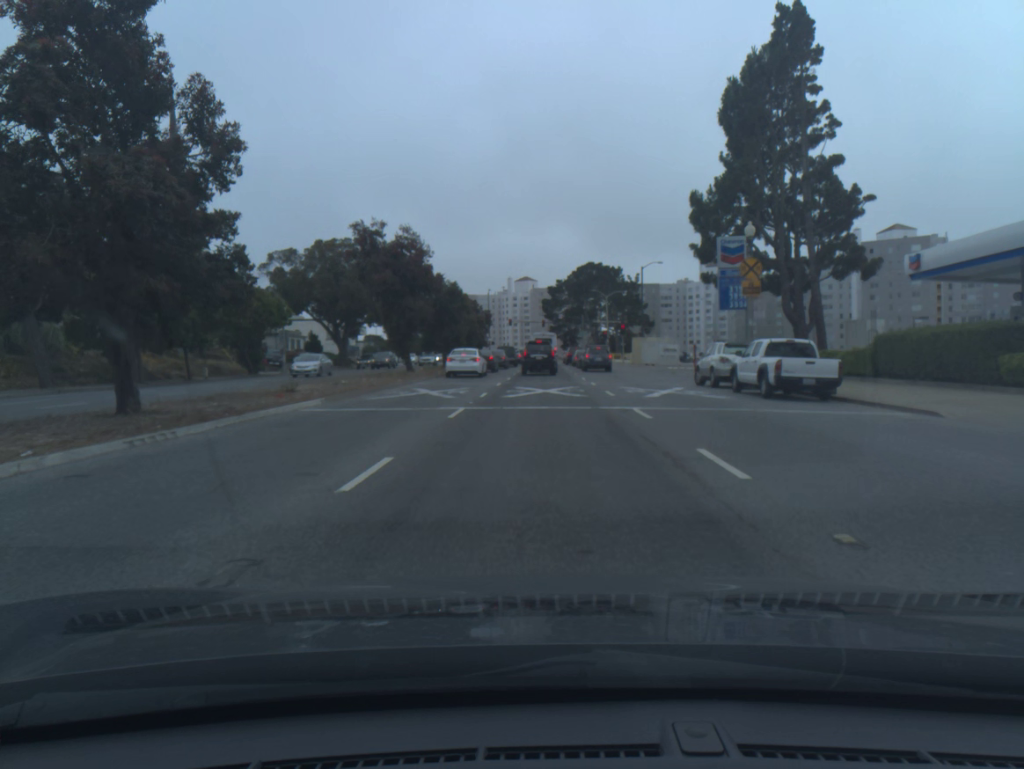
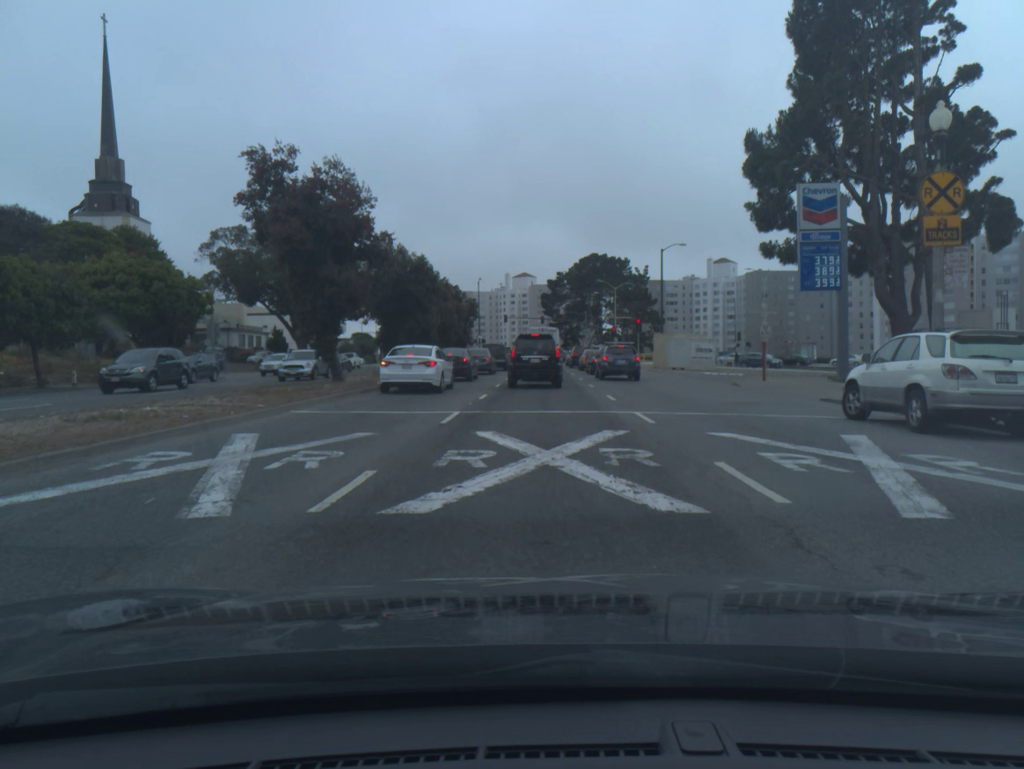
(0.0, +15.8) m; 0°
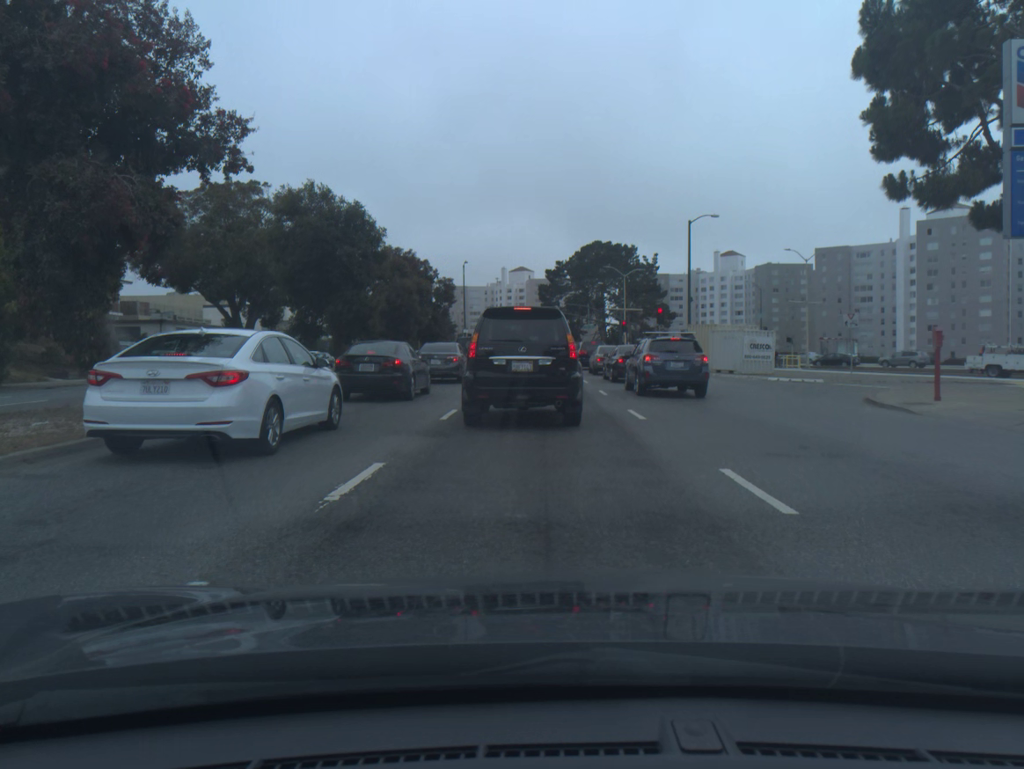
(0.0, +15.1) m; 0°
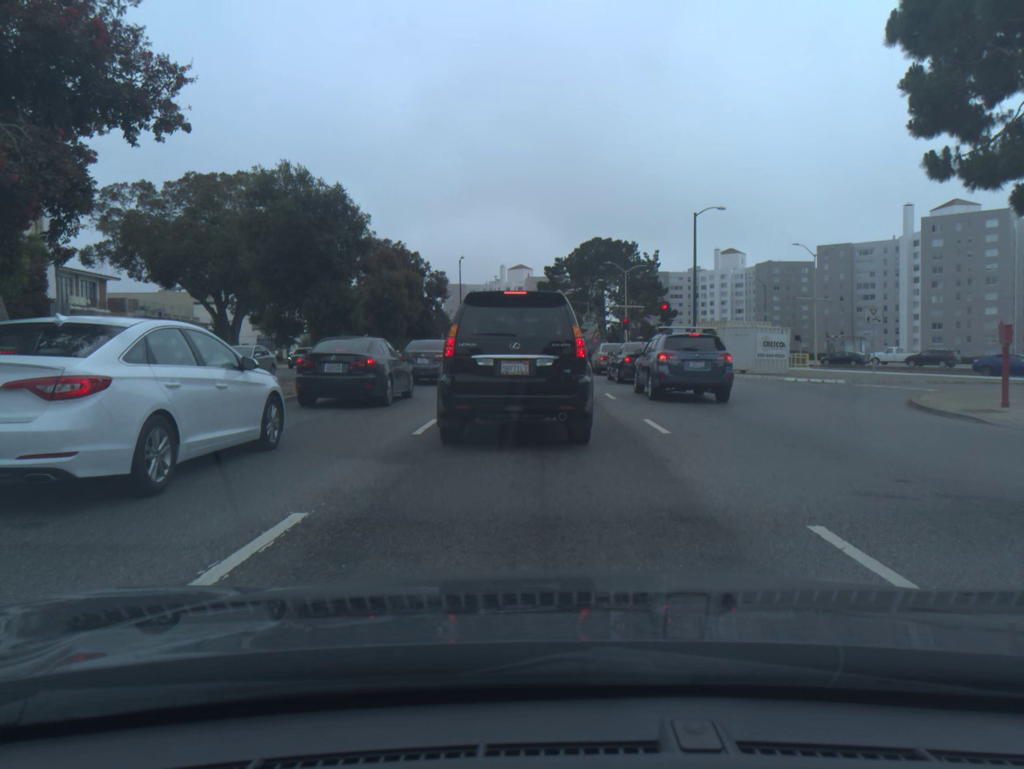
(0.0, +2.8) m; -1°
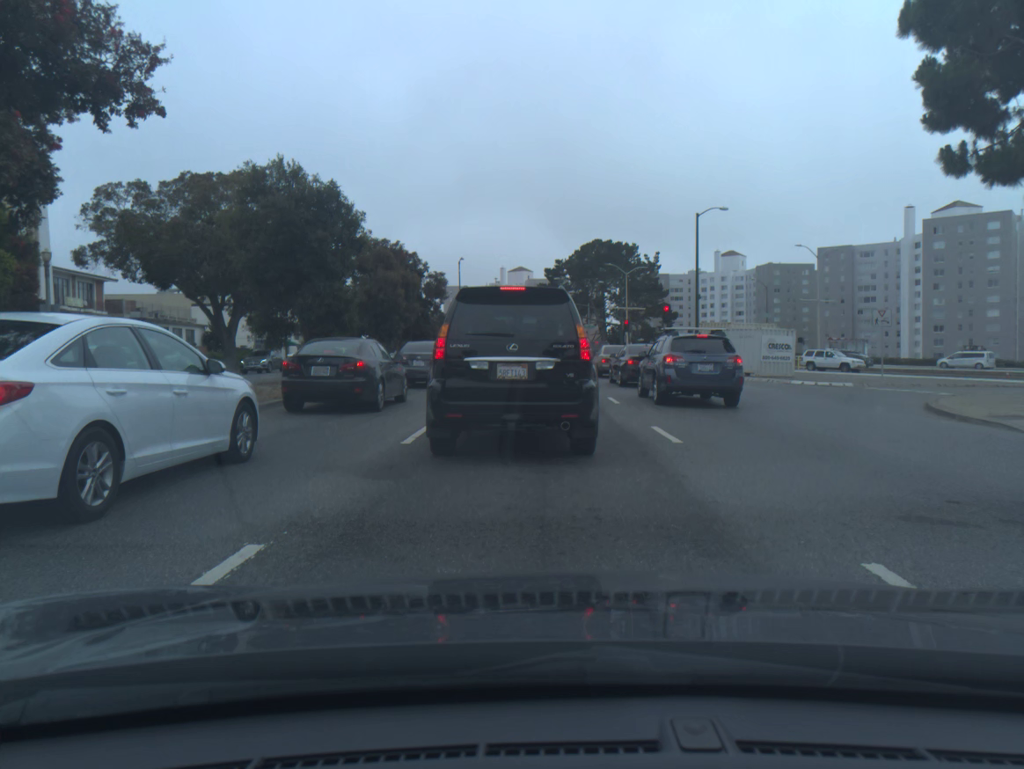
(0.0, +0.9) m; 0°
